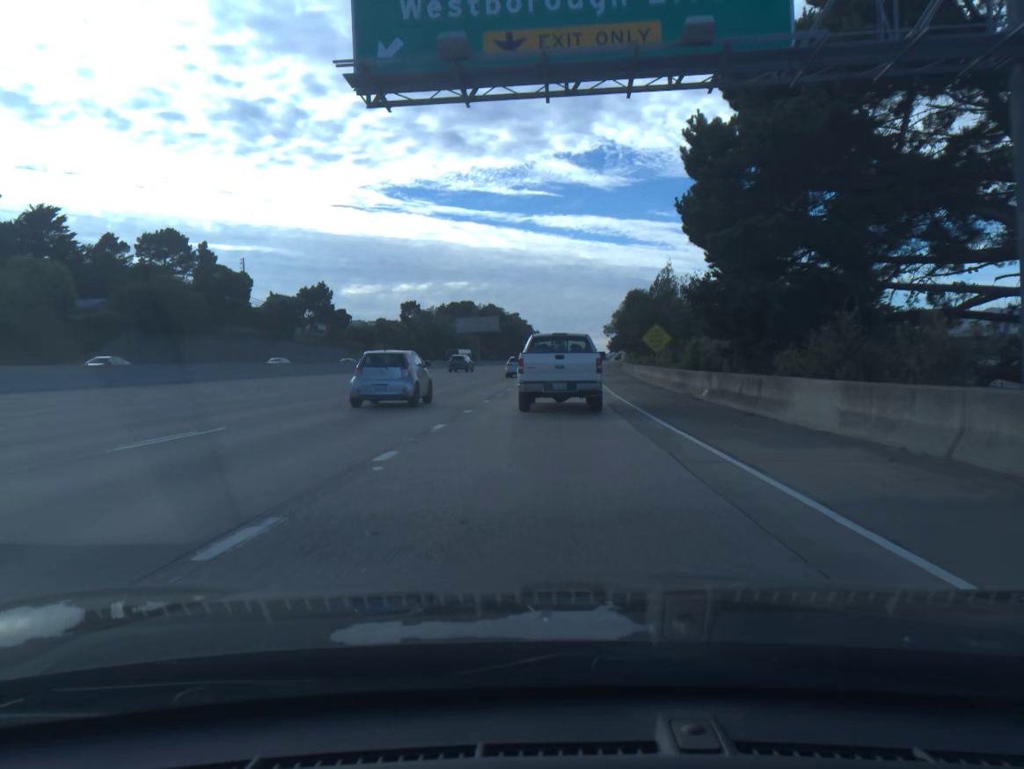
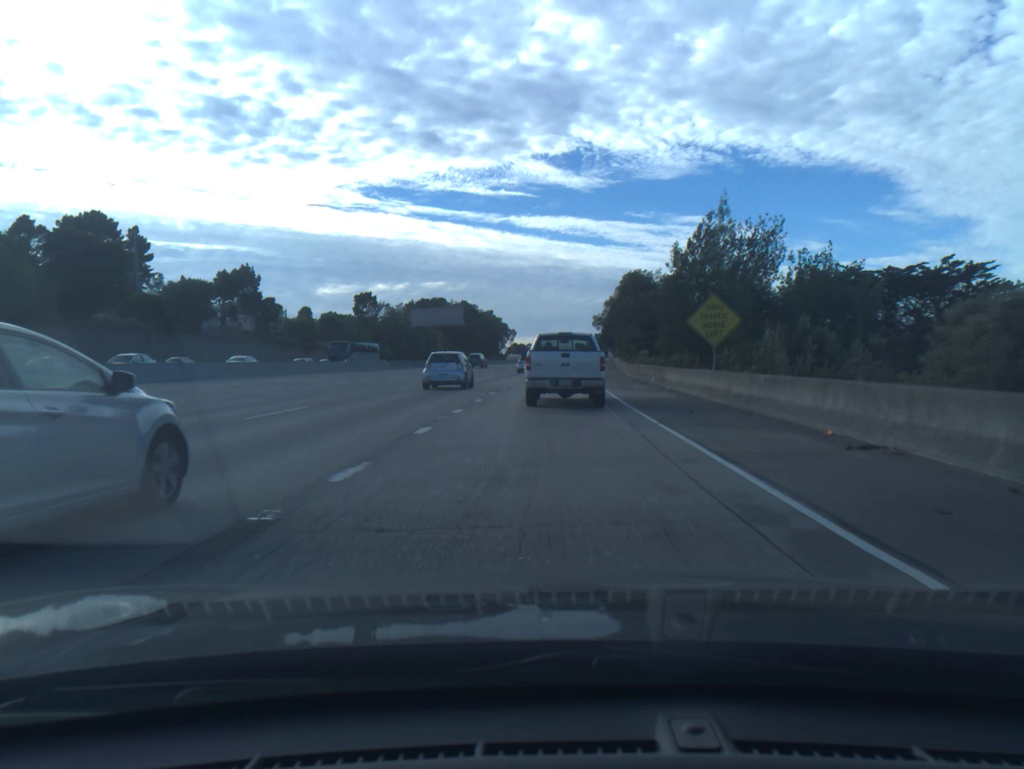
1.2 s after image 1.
(+0.4, +24.1) m; +2°
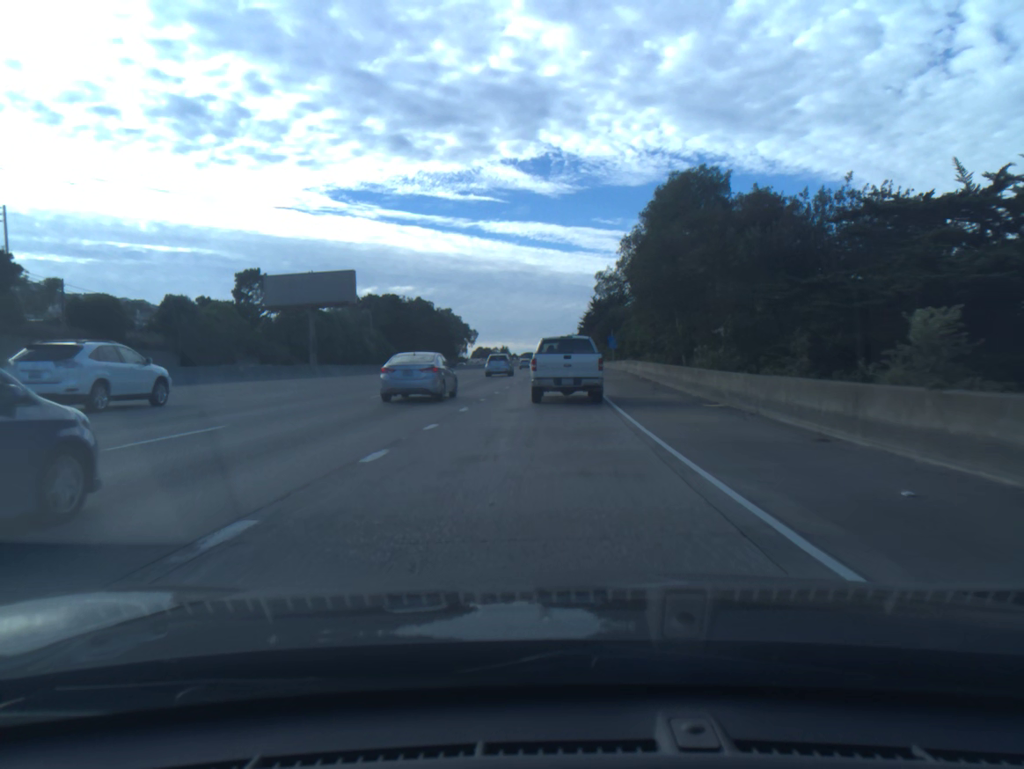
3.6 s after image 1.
(+1.3, +48.4) m; +2°
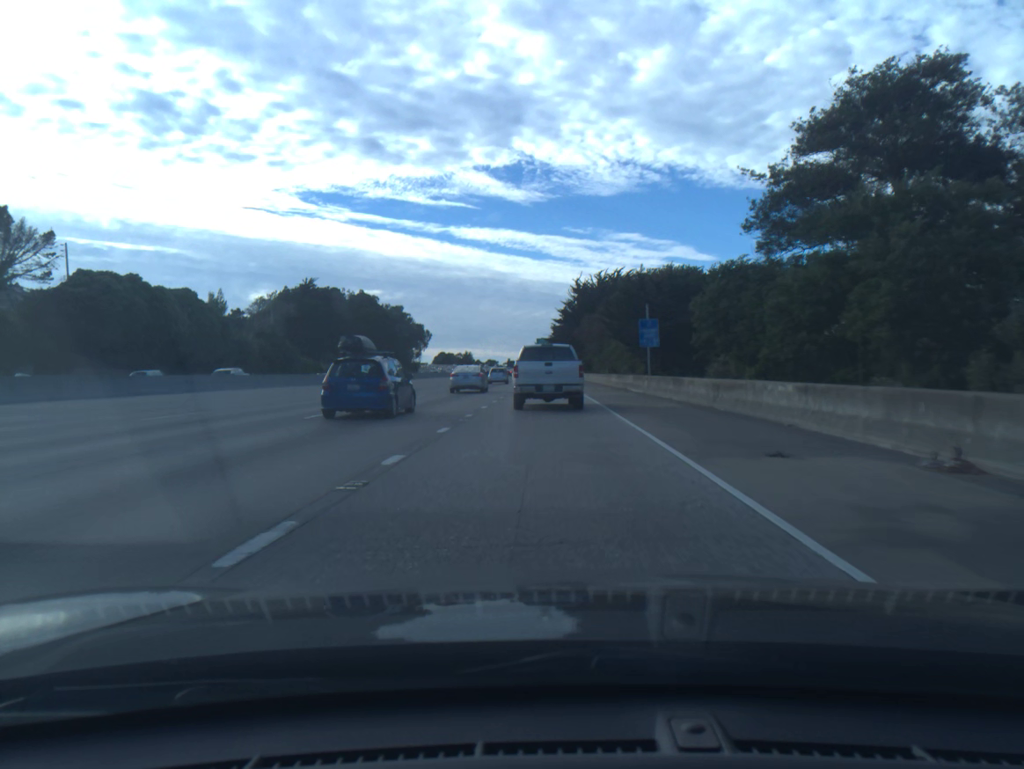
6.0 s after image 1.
(+1.1, +50.1) m; +2°
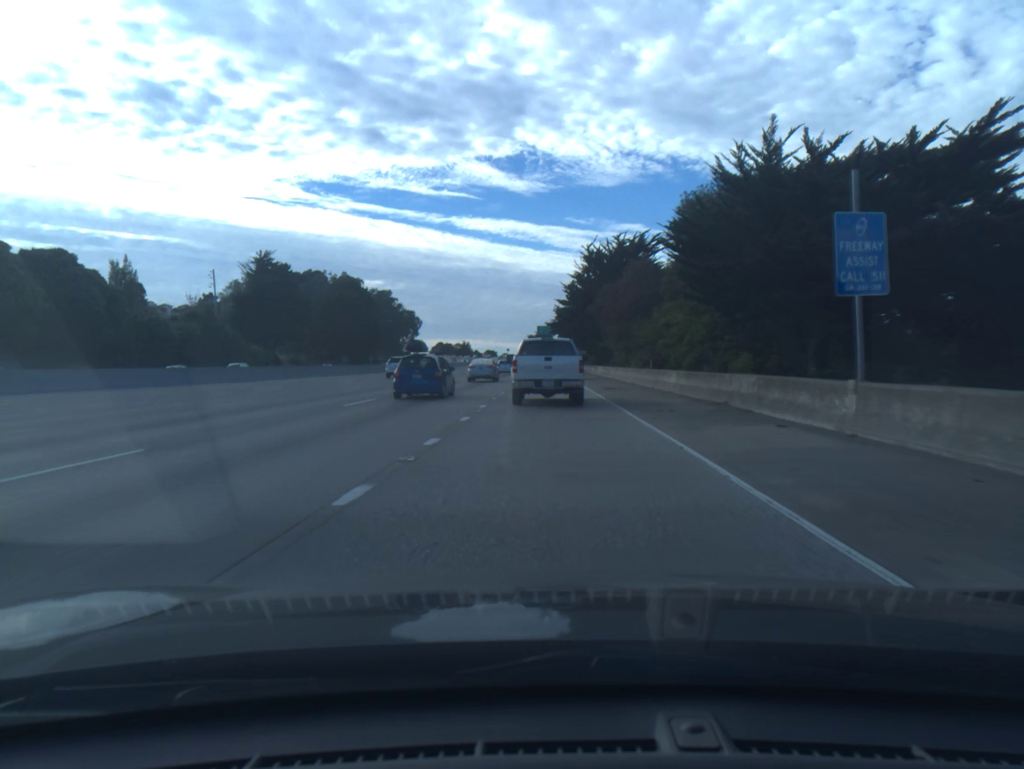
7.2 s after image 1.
(0.0, +25.8) m; 0°
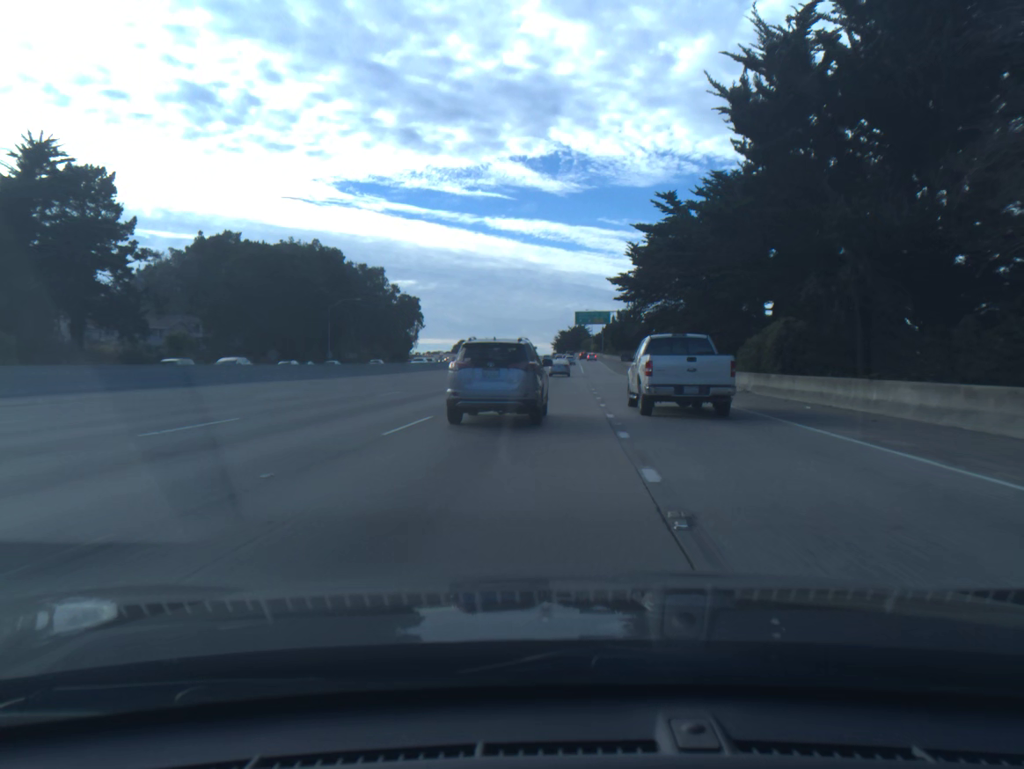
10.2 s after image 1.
(-2.0, +67.3) m; -2°
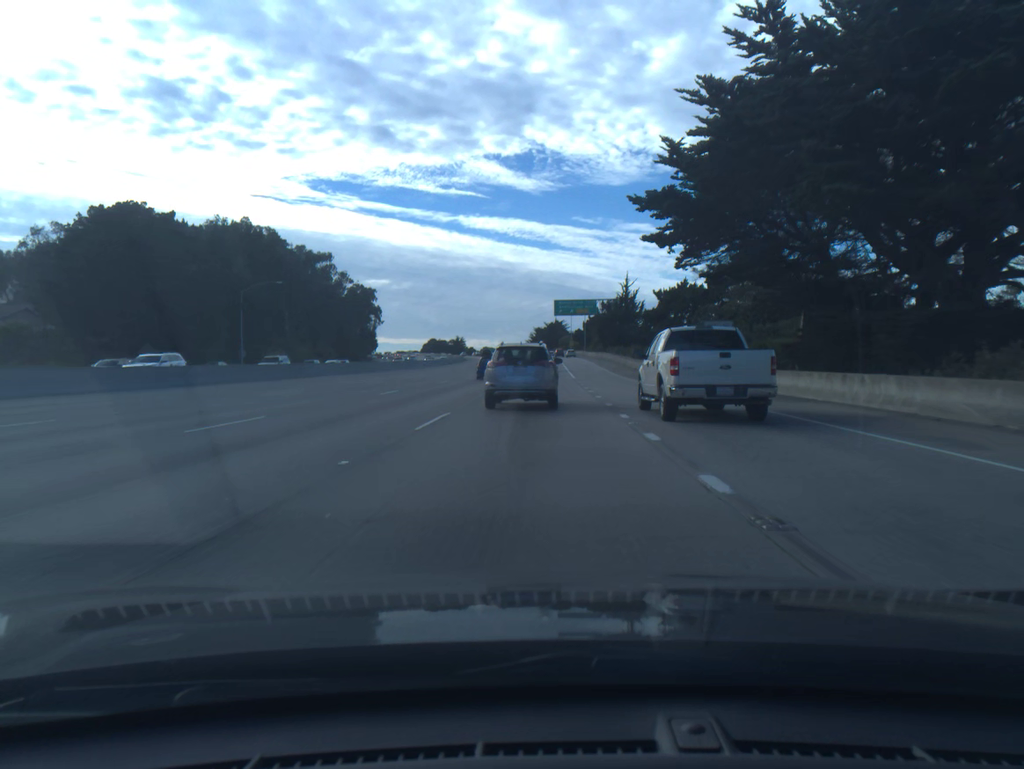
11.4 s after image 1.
(+0.5, +28.1) m; +2°
